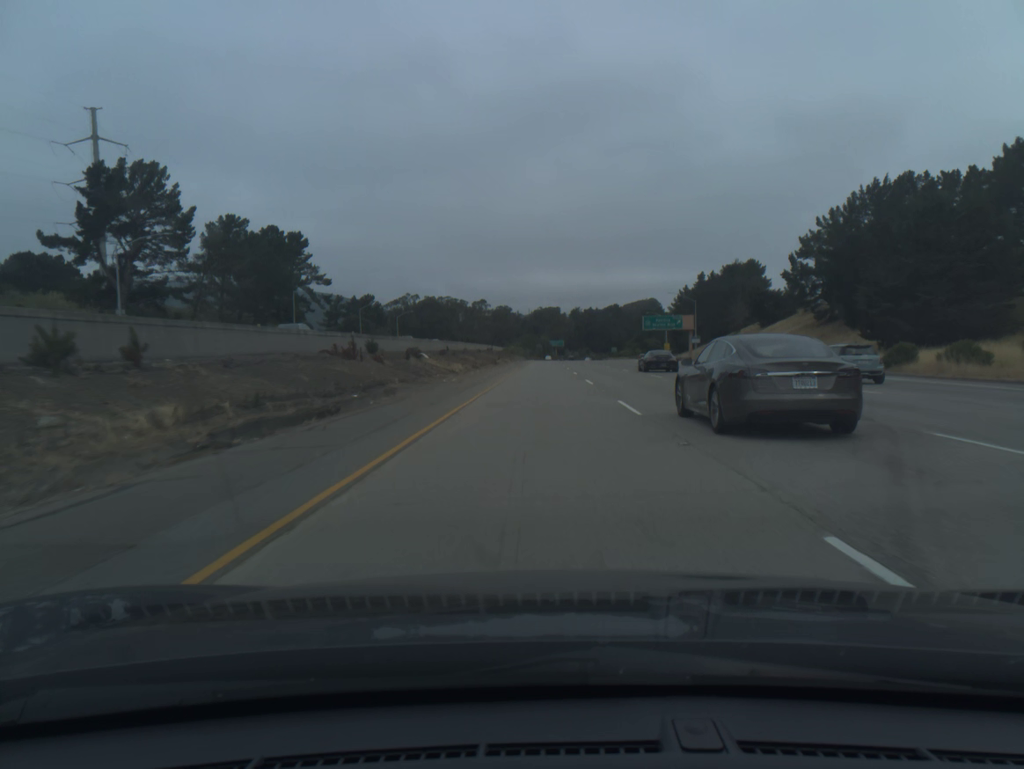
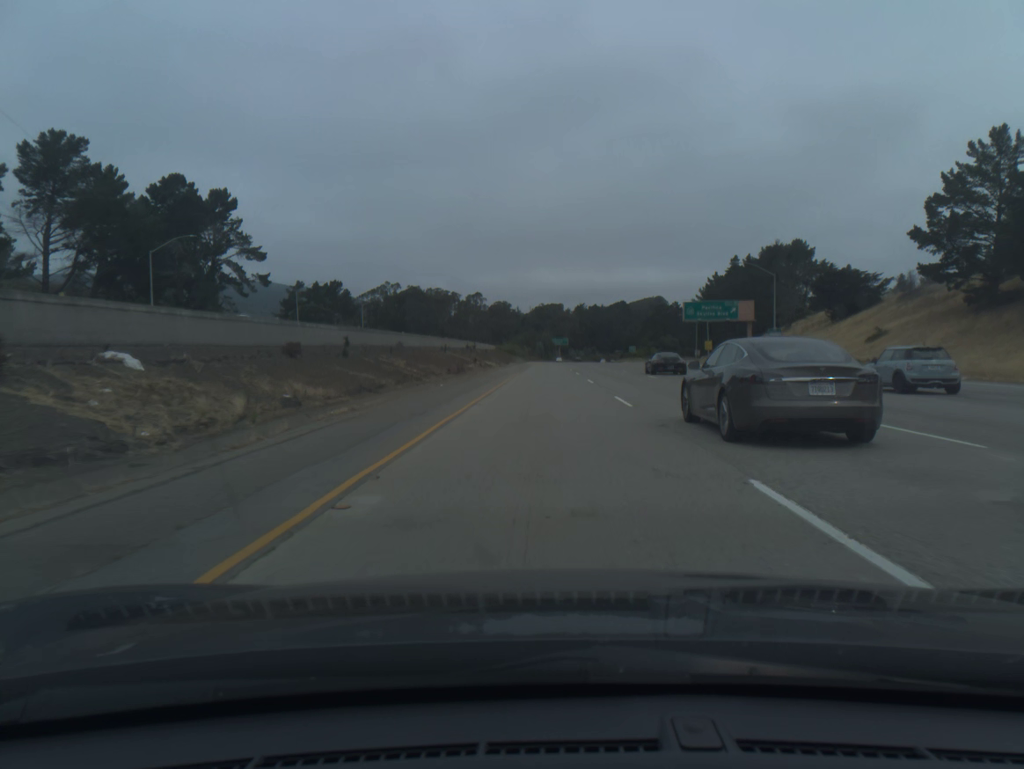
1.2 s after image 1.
(0.0, +41.1) m; 0°
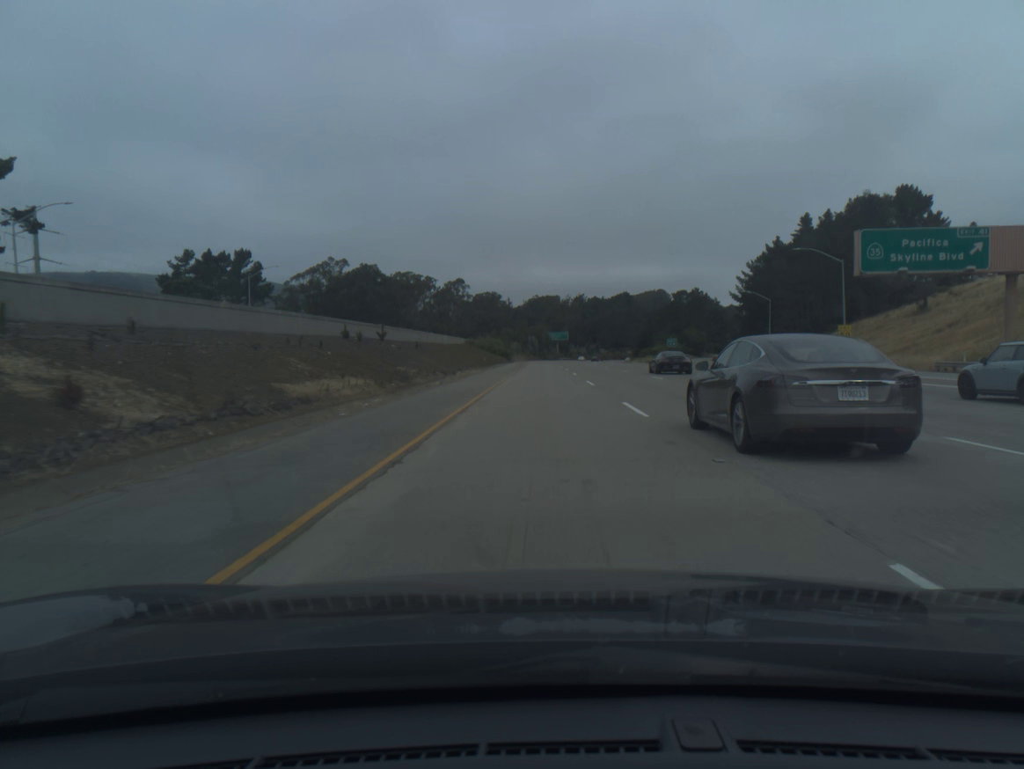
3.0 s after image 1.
(+0.2, +61.6) m; 0°
